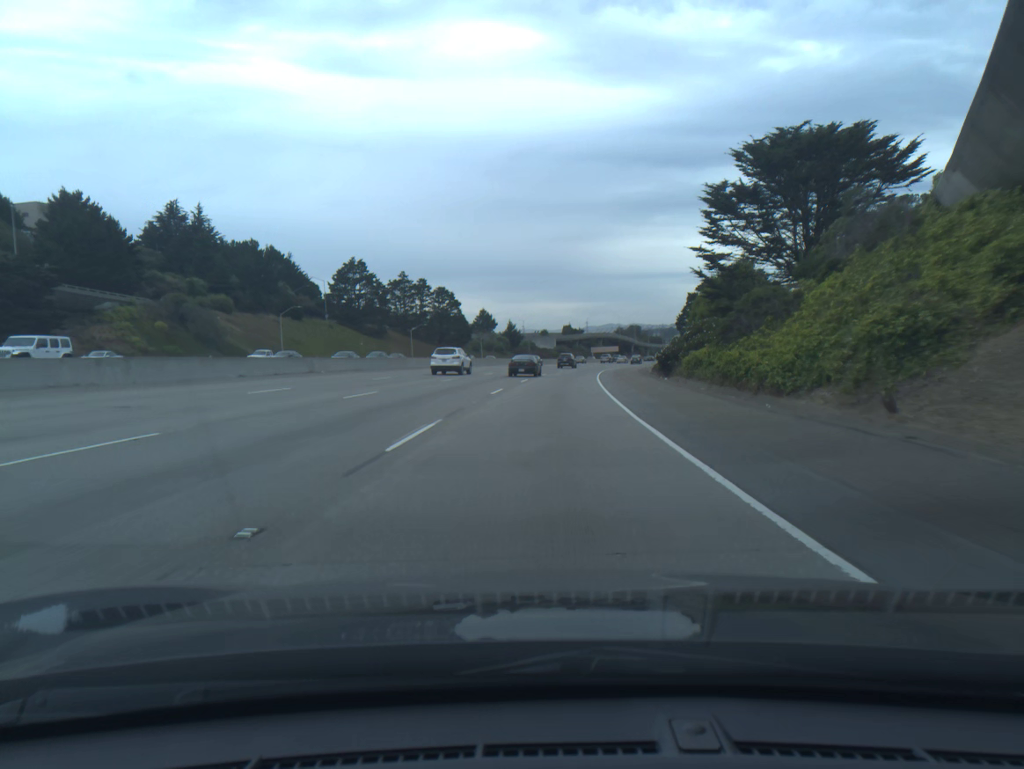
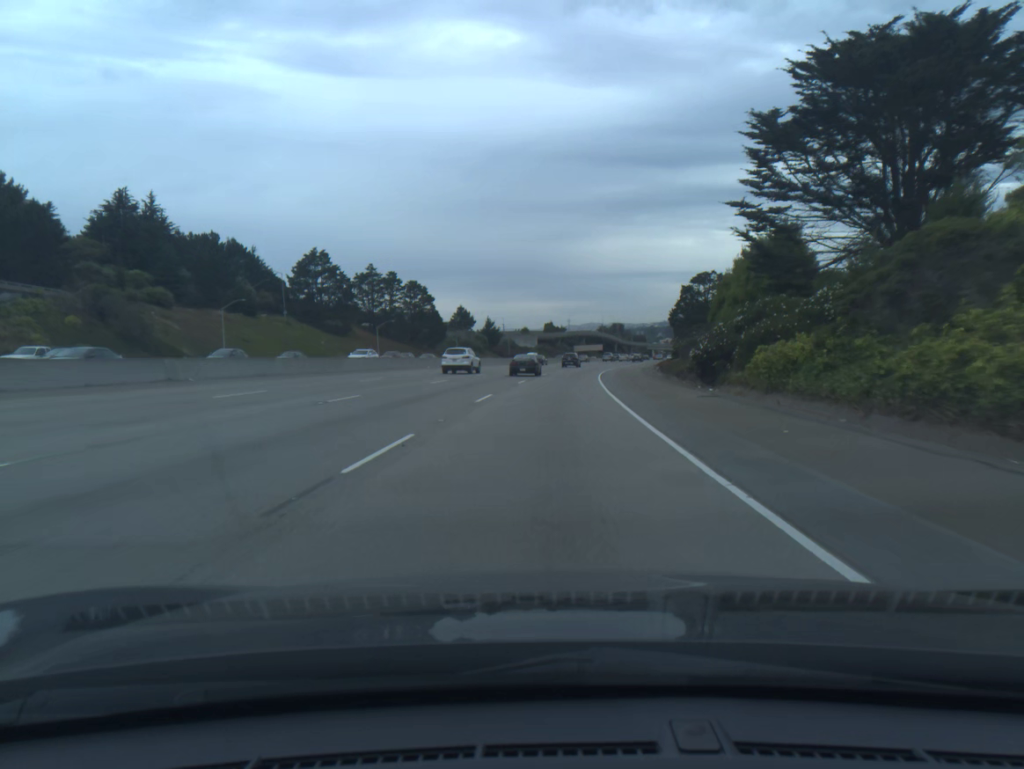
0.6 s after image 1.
(+0.2, +16.7) m; +1°
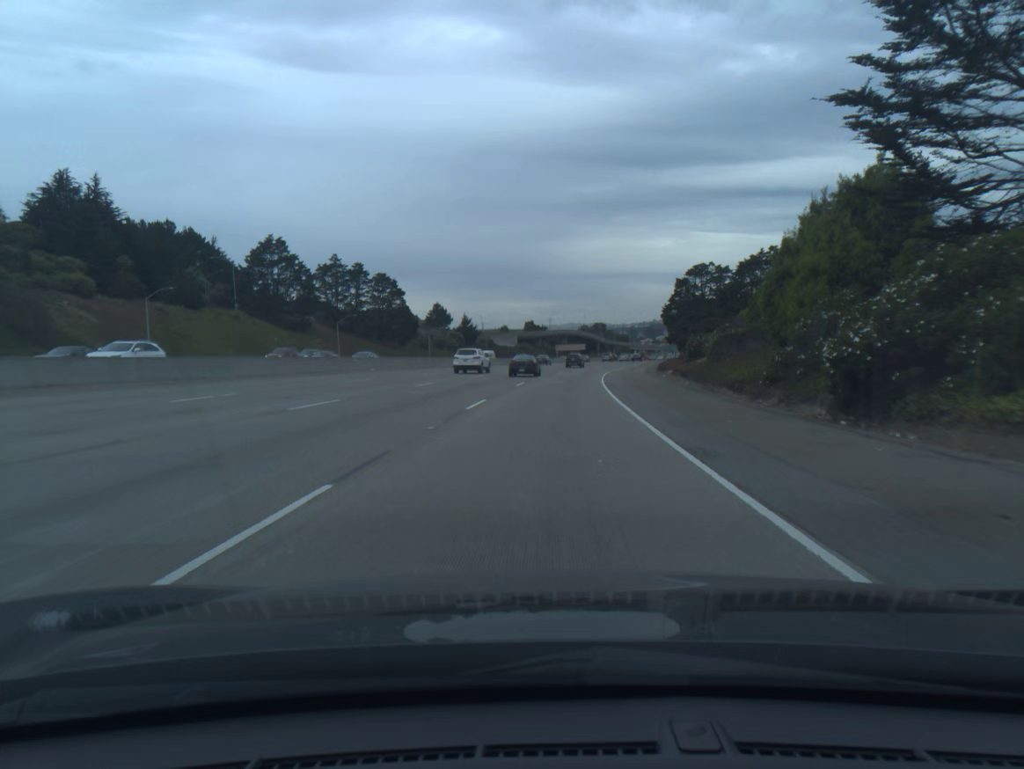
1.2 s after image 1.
(+0.2, +16.8) m; +1°
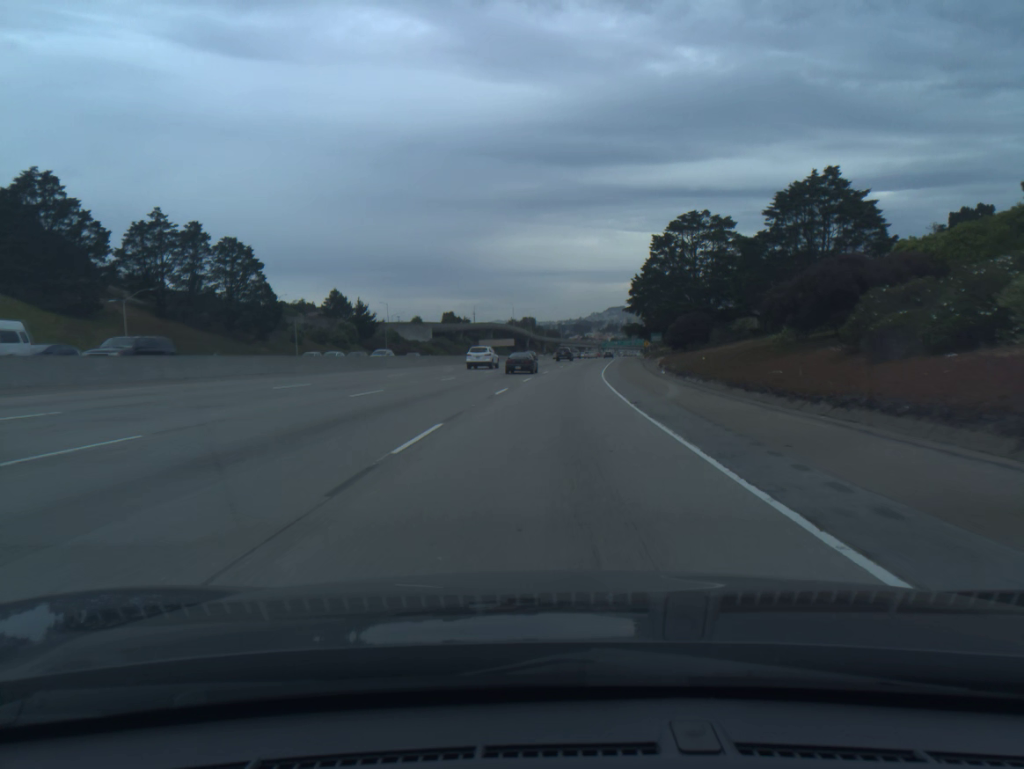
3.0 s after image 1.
(+2.2, +51.5) m; +5°
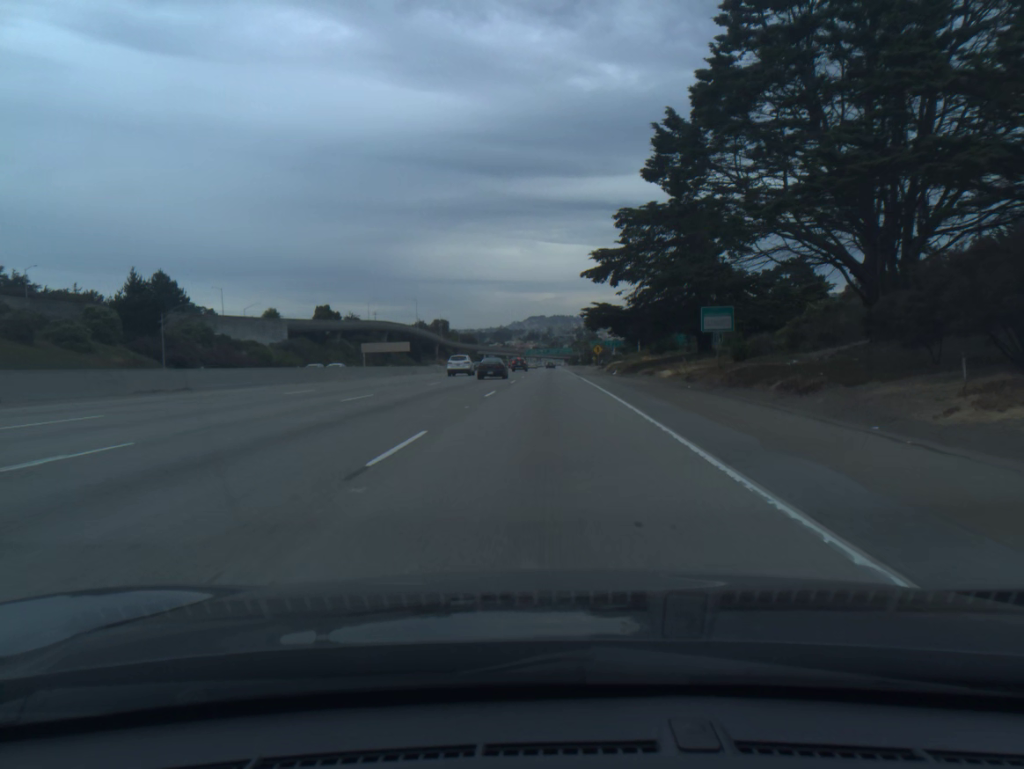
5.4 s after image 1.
(+4.1, +70.4) m; +6°
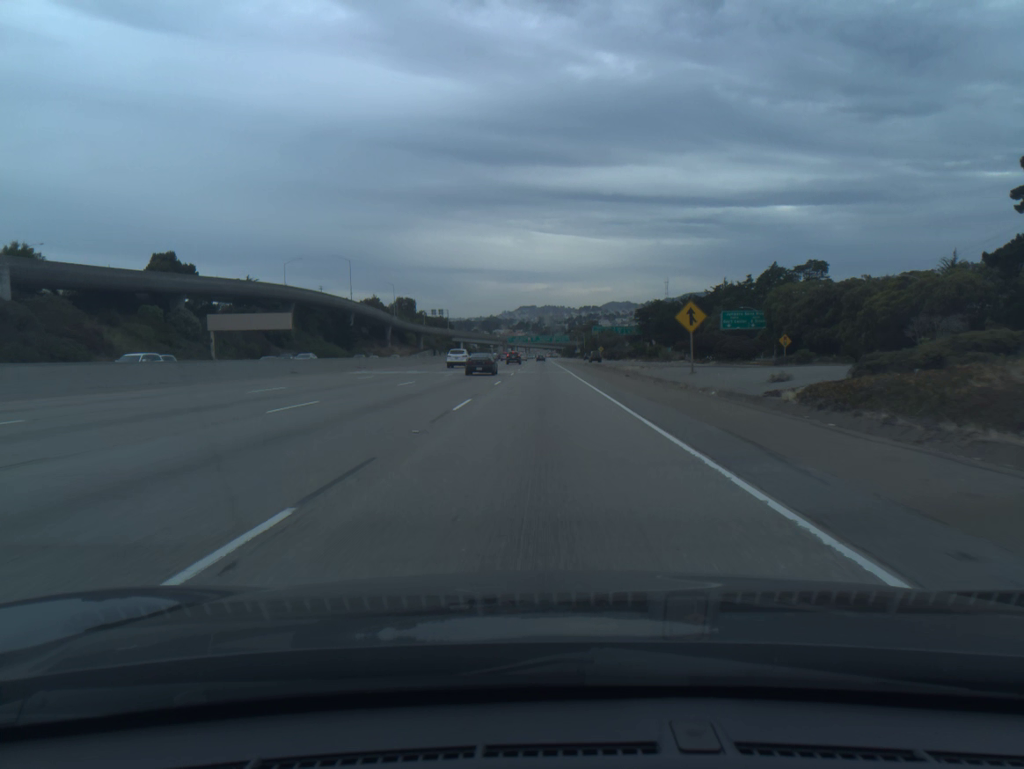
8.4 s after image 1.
(+1.2, +90.2) m; +1°
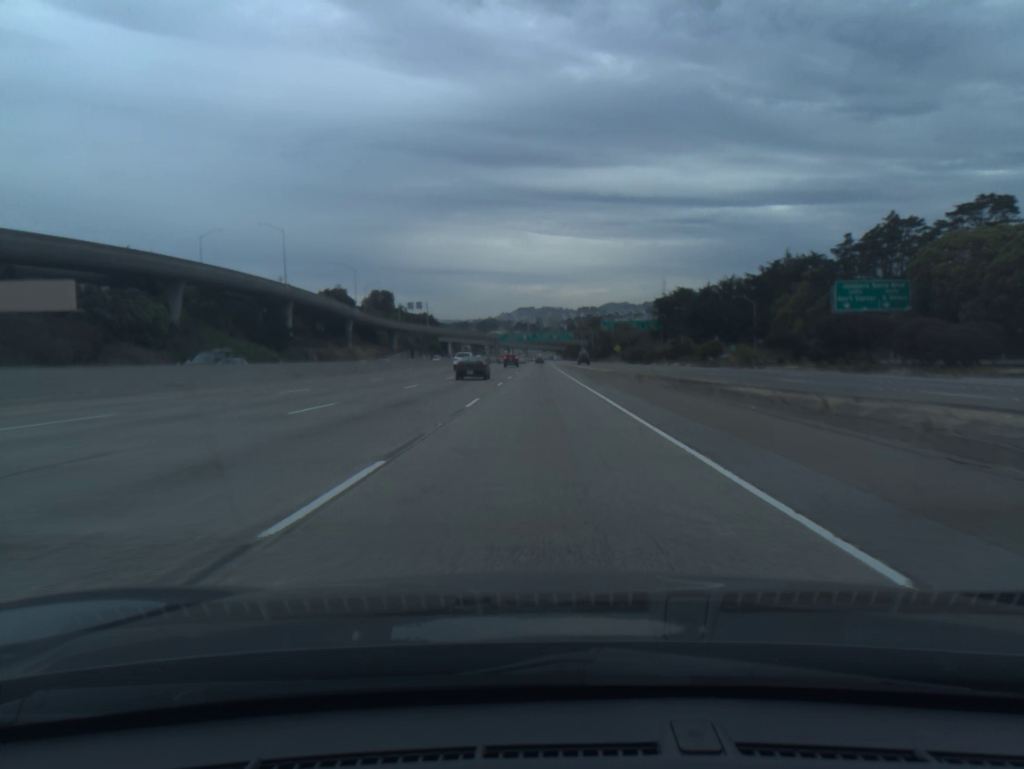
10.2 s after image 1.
(0.0, +55.5) m; 0°
